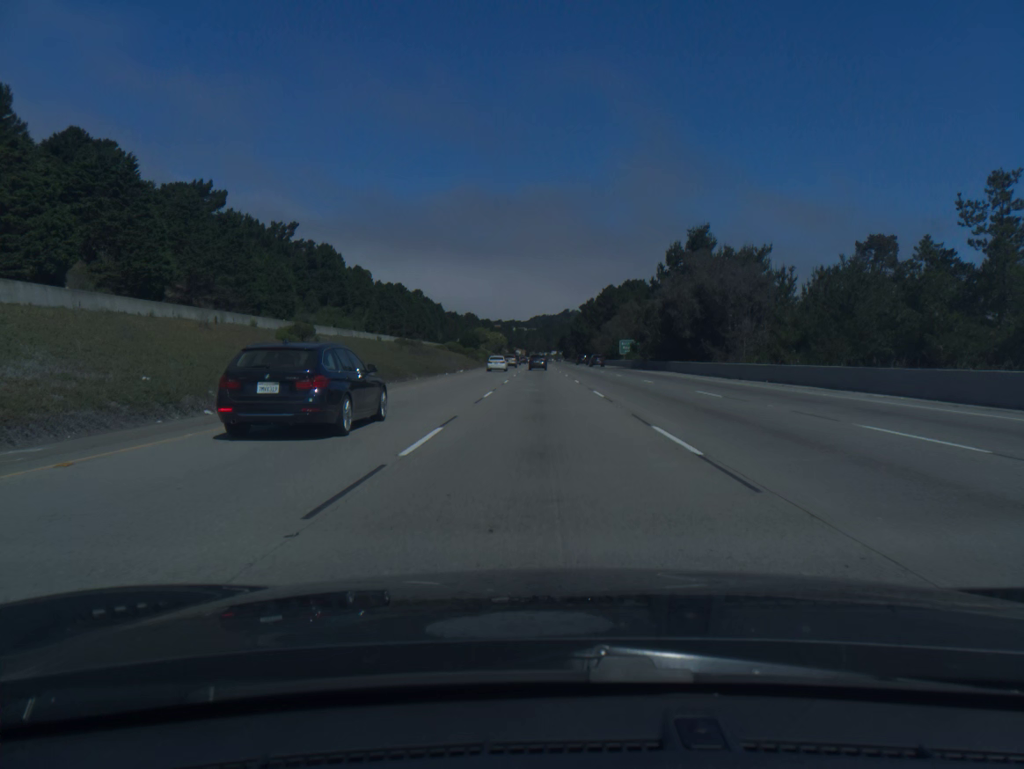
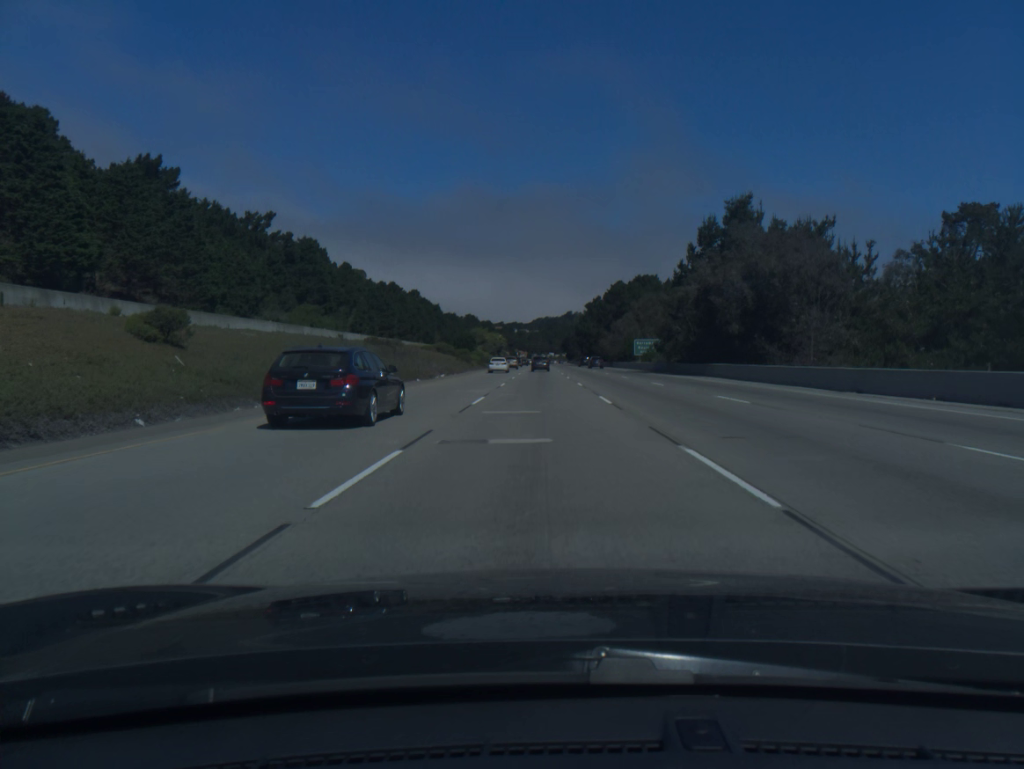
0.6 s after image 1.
(0.0, +18.0) m; 0°
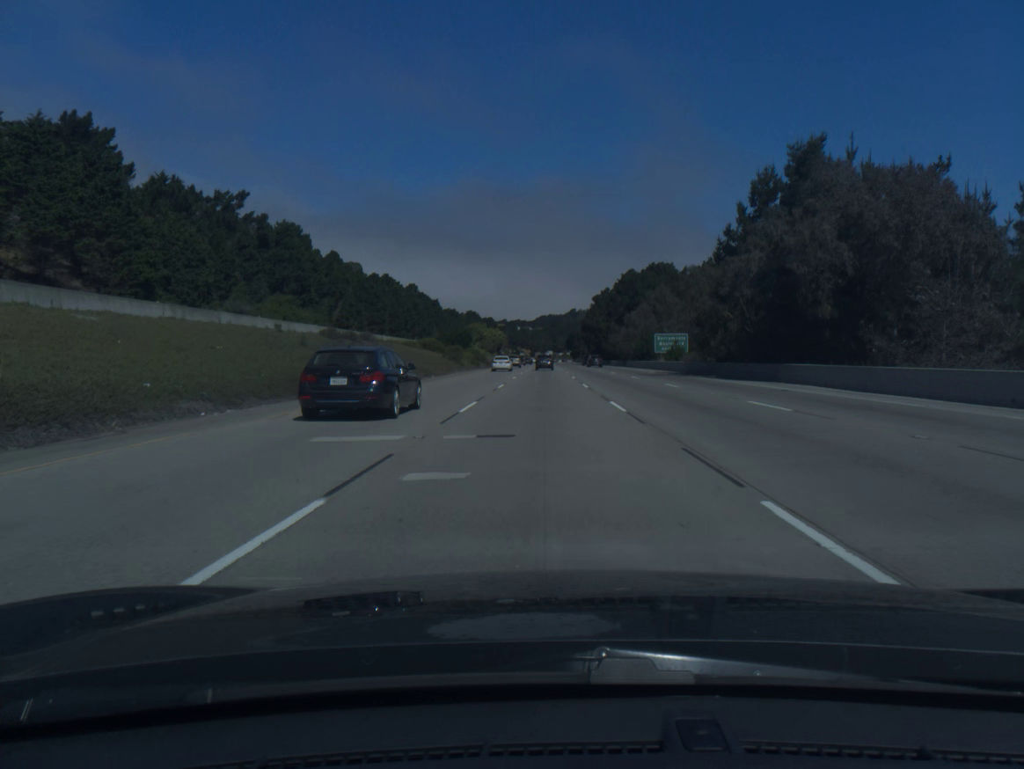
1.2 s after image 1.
(0.0, +18.1) m; 0°
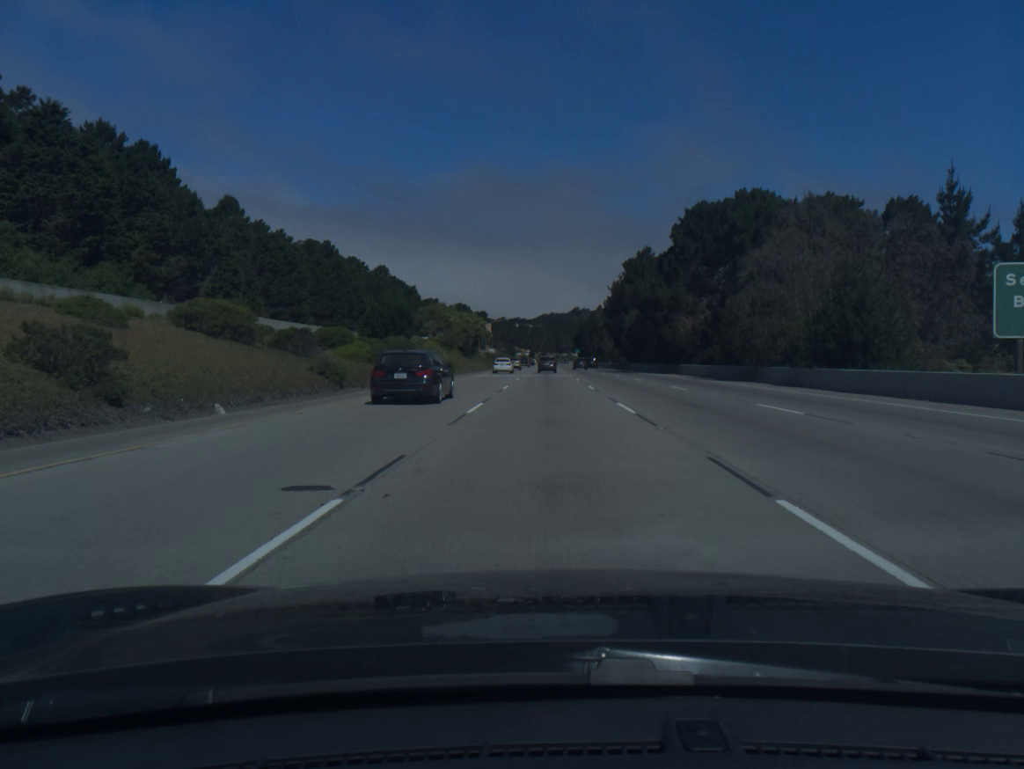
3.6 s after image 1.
(-0.2, +72.9) m; 0°
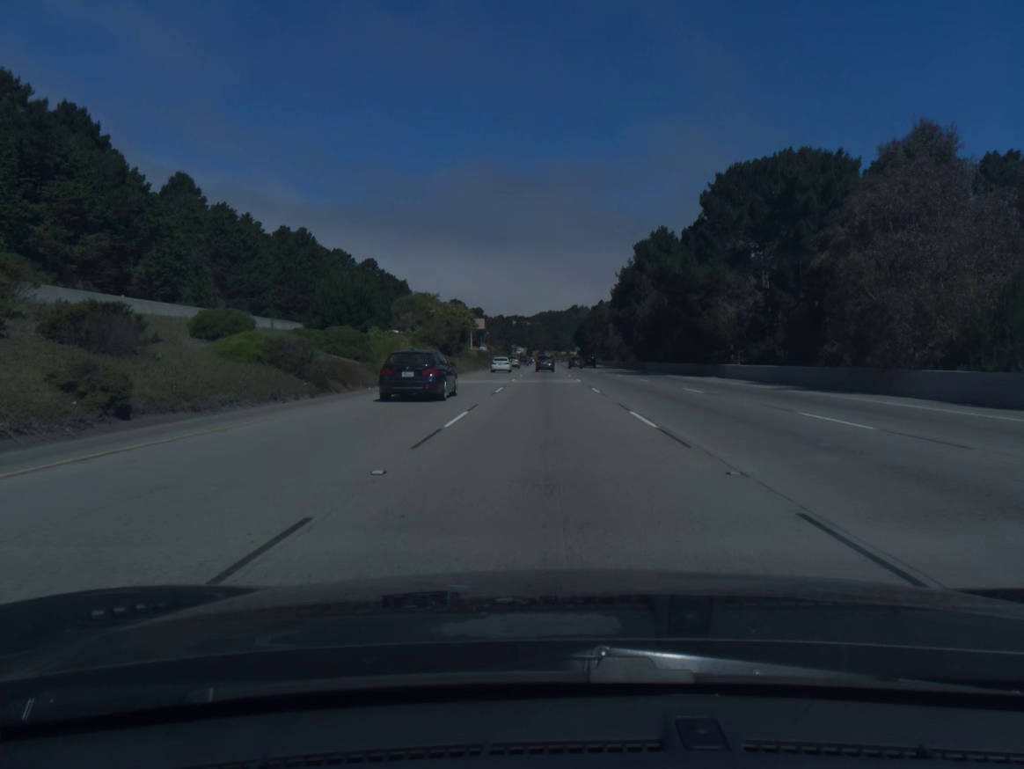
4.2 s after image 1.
(0.0, +18.3) m; 0°
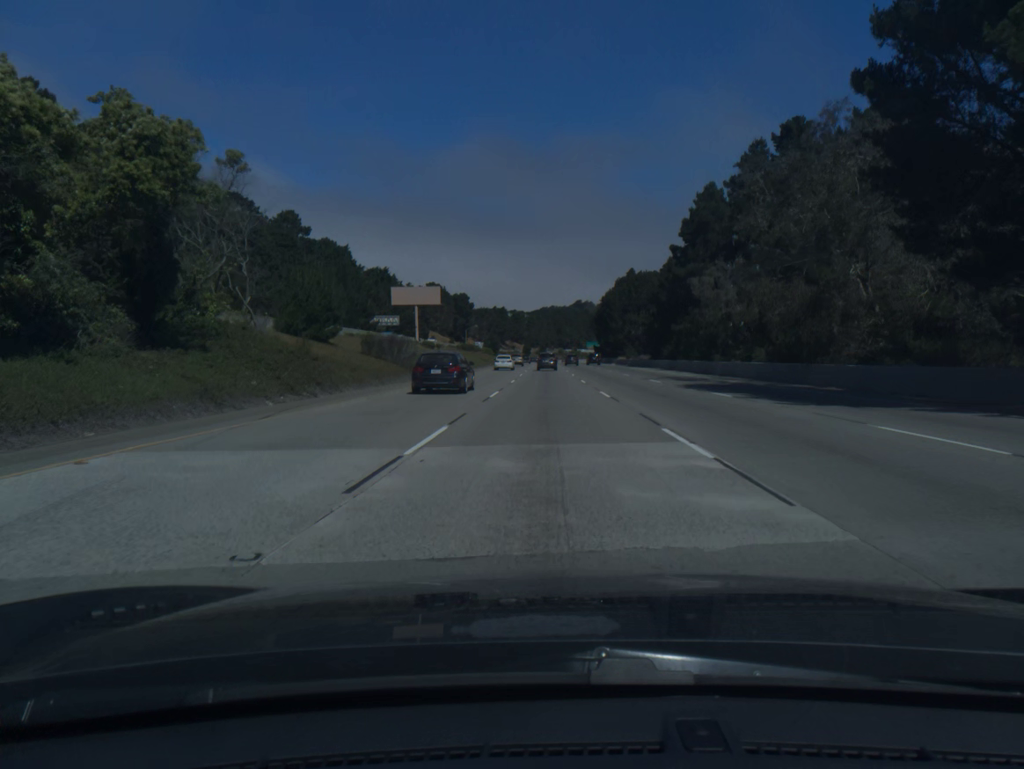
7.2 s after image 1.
(0.0, +91.7) m; 0°
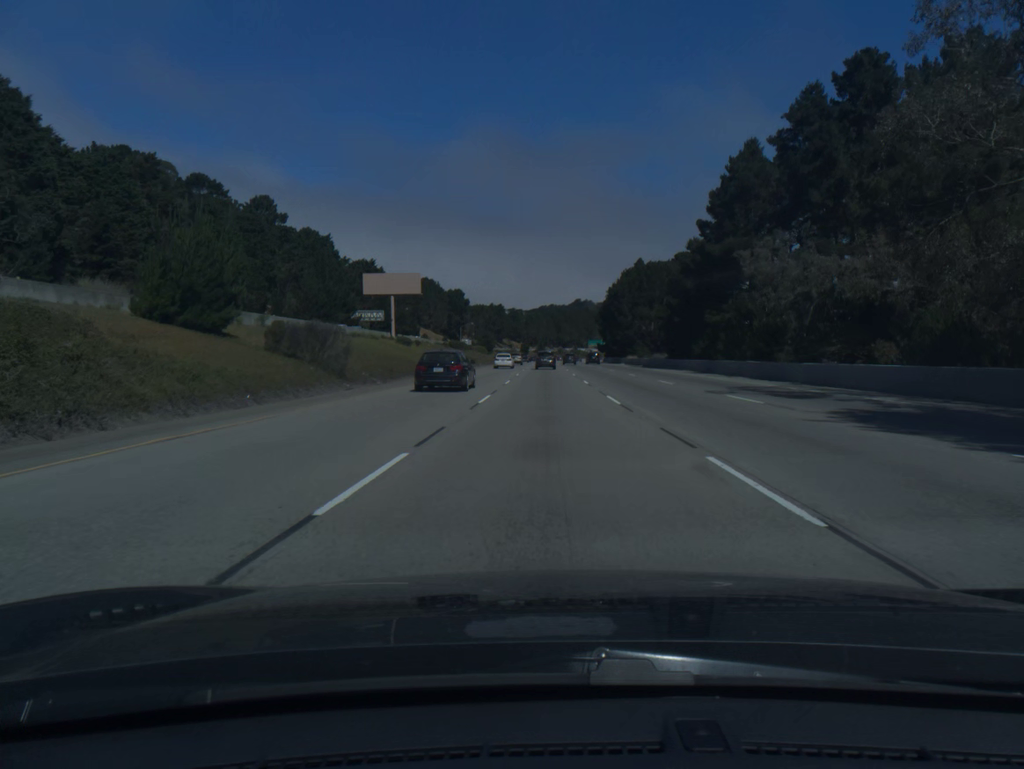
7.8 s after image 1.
(0.0, +18.3) m; 0°
